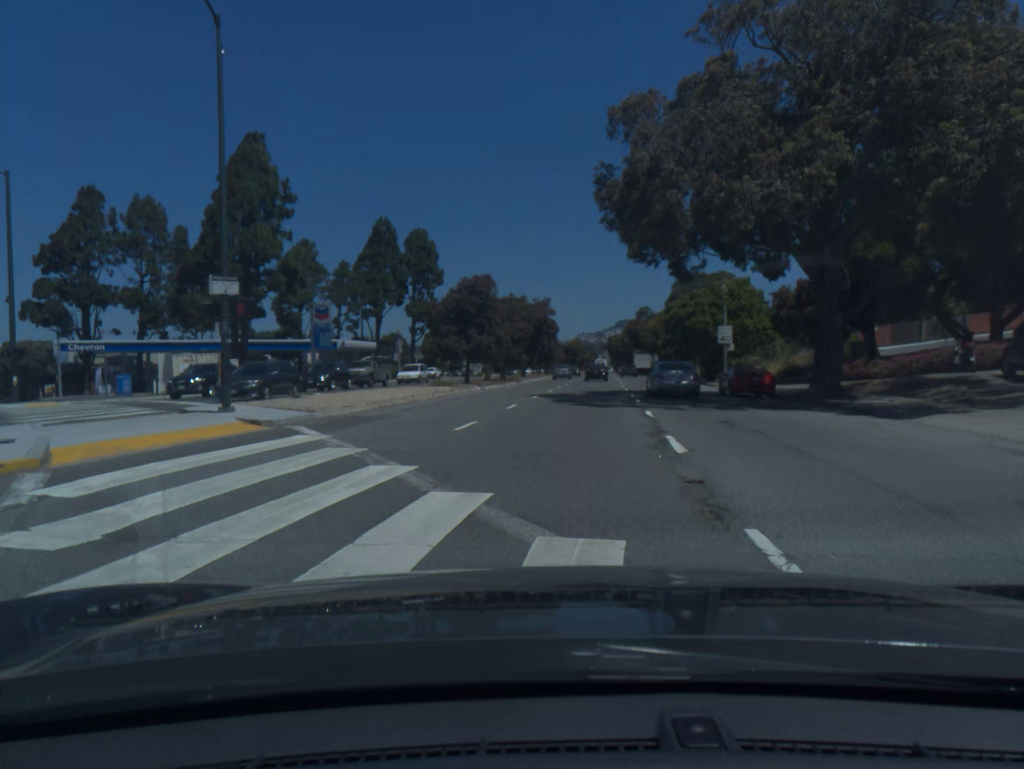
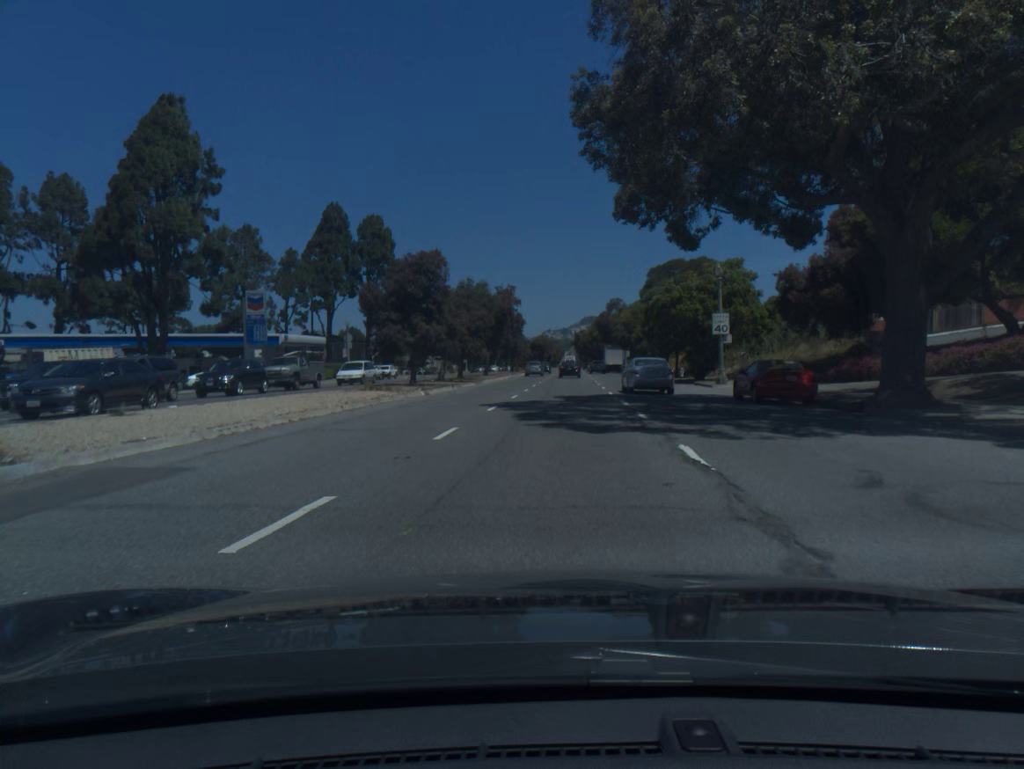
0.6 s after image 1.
(+0.2, +9.1) m; +3°
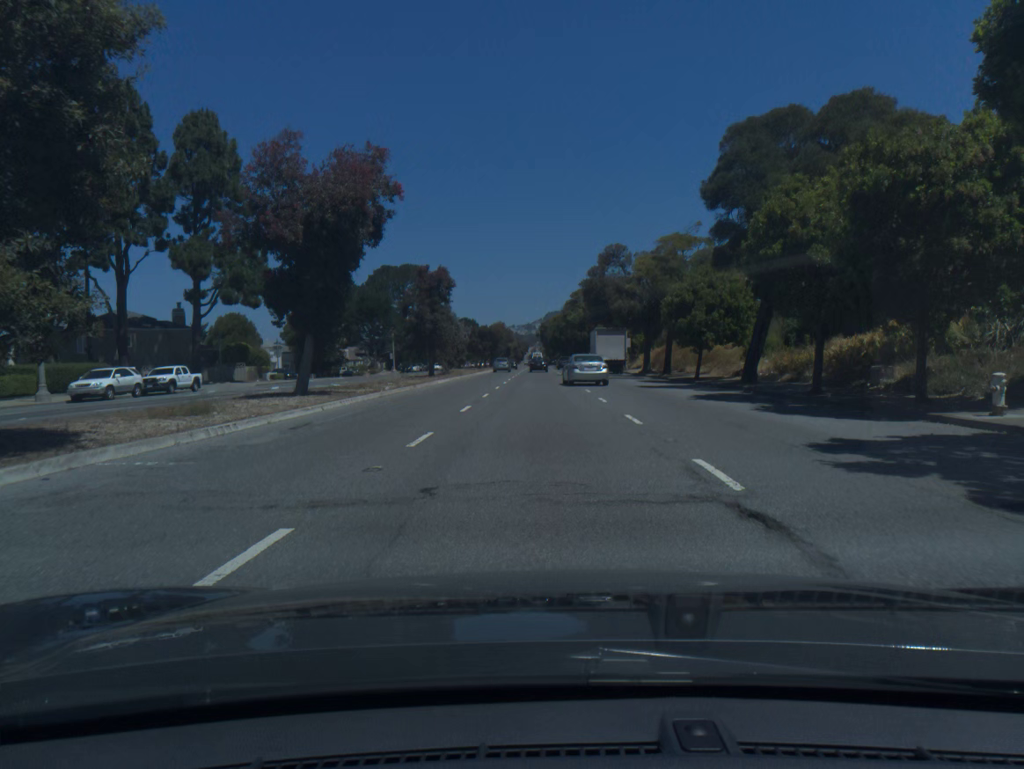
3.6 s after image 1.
(+1.3, +45.5) m; +2°
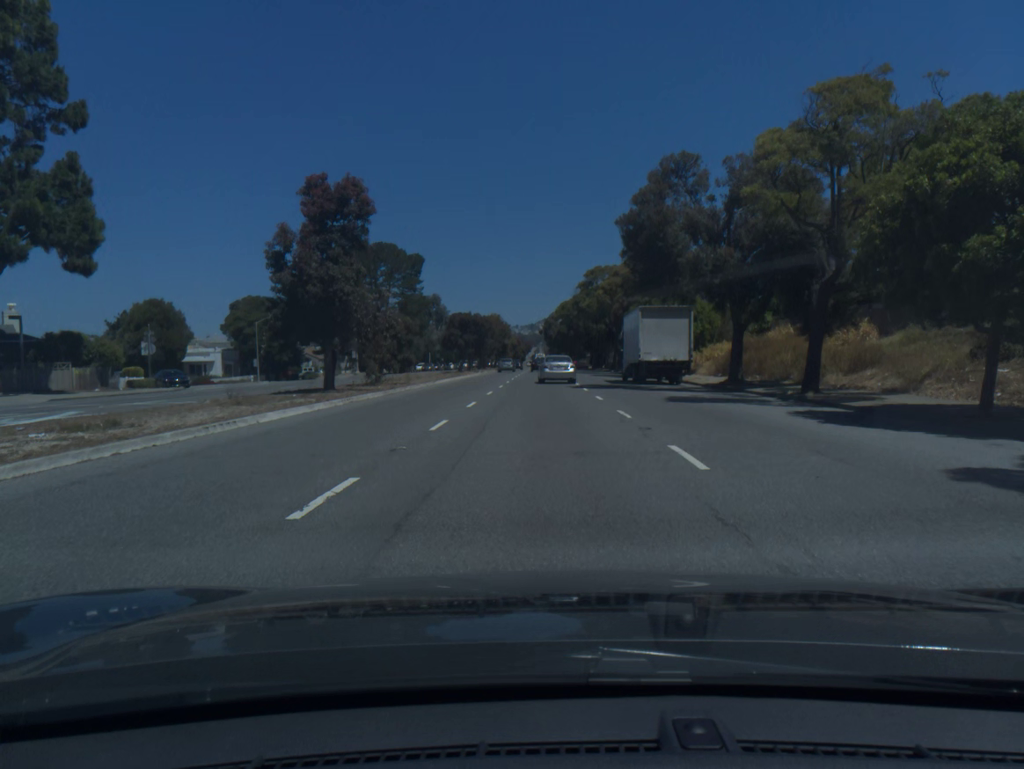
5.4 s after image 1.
(0.0, +27.3) m; 0°
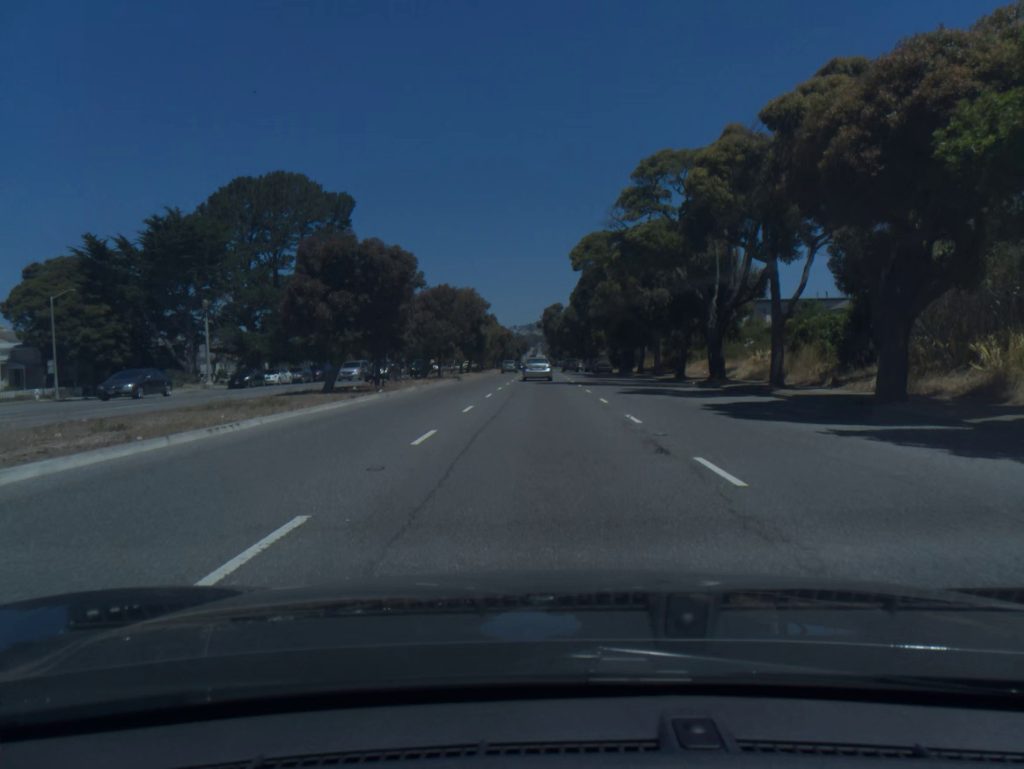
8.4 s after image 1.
(-0.1, +45.6) m; 0°
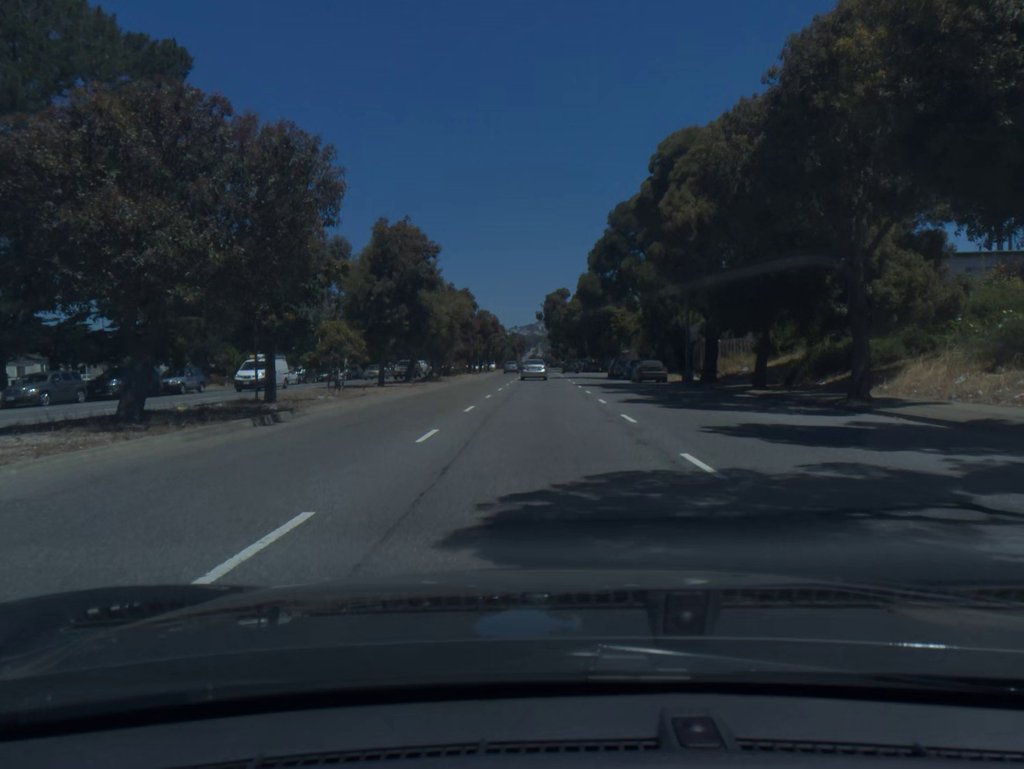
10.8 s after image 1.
(0.0, +36.7) m; 0°
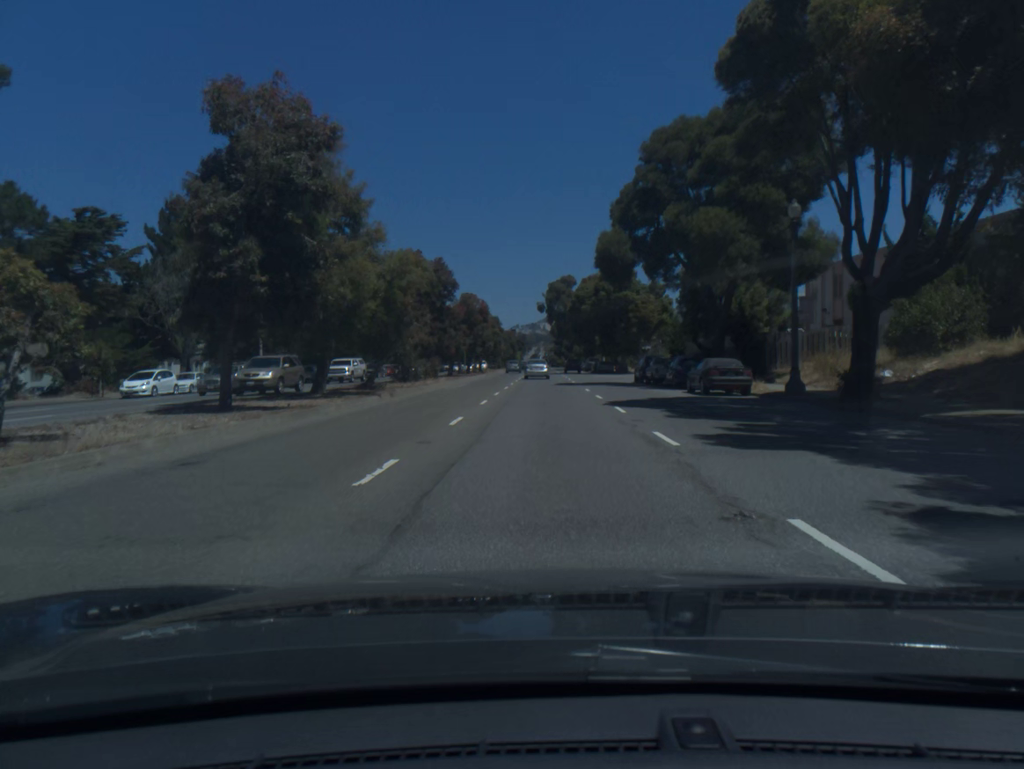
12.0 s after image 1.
(0.0, +18.8) m; 0°
